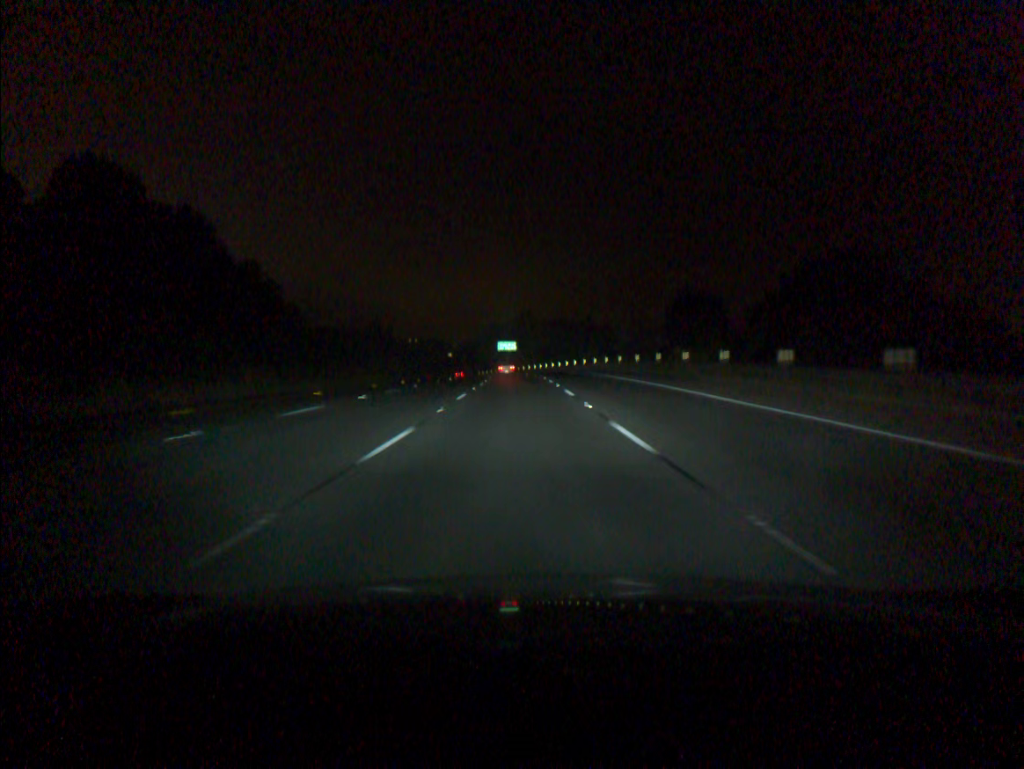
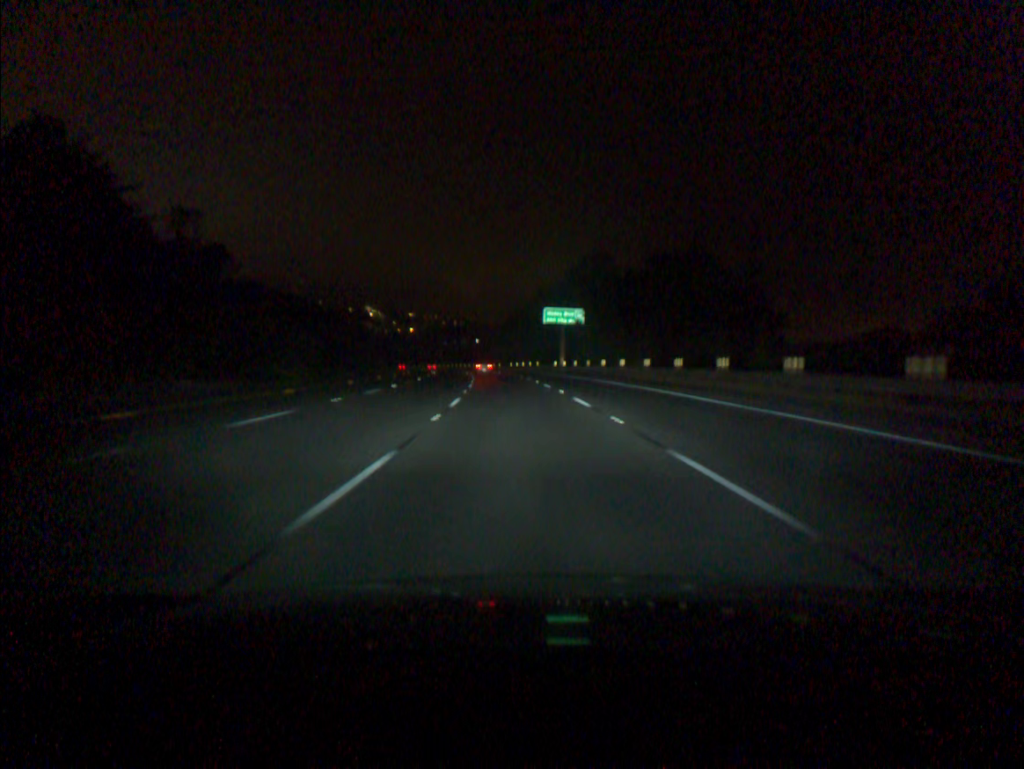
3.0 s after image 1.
(-2.0, +92.0) m; -3°
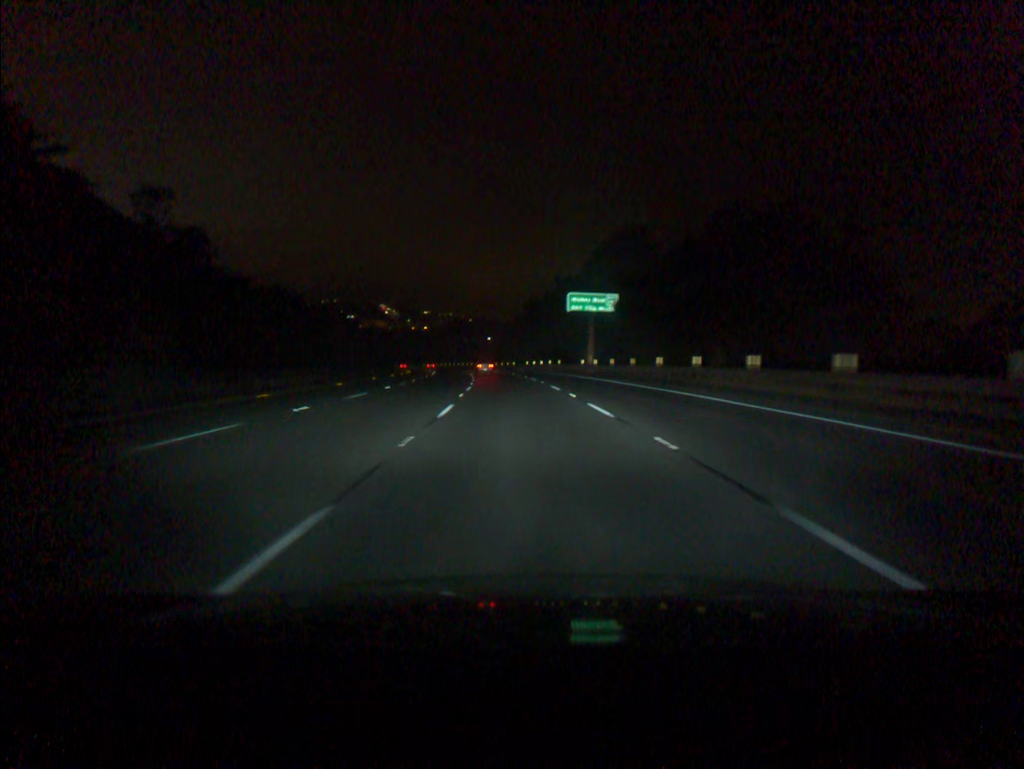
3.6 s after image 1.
(-0.2, +18.5) m; -1°
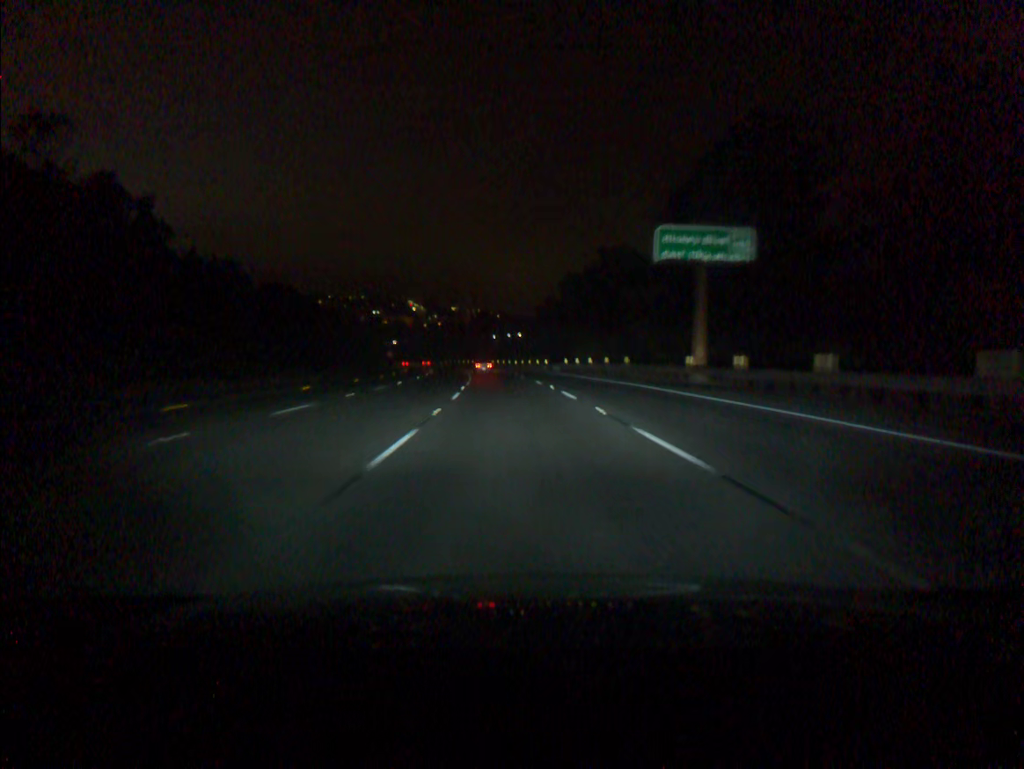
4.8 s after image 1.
(-0.6, +37.0) m; -2°
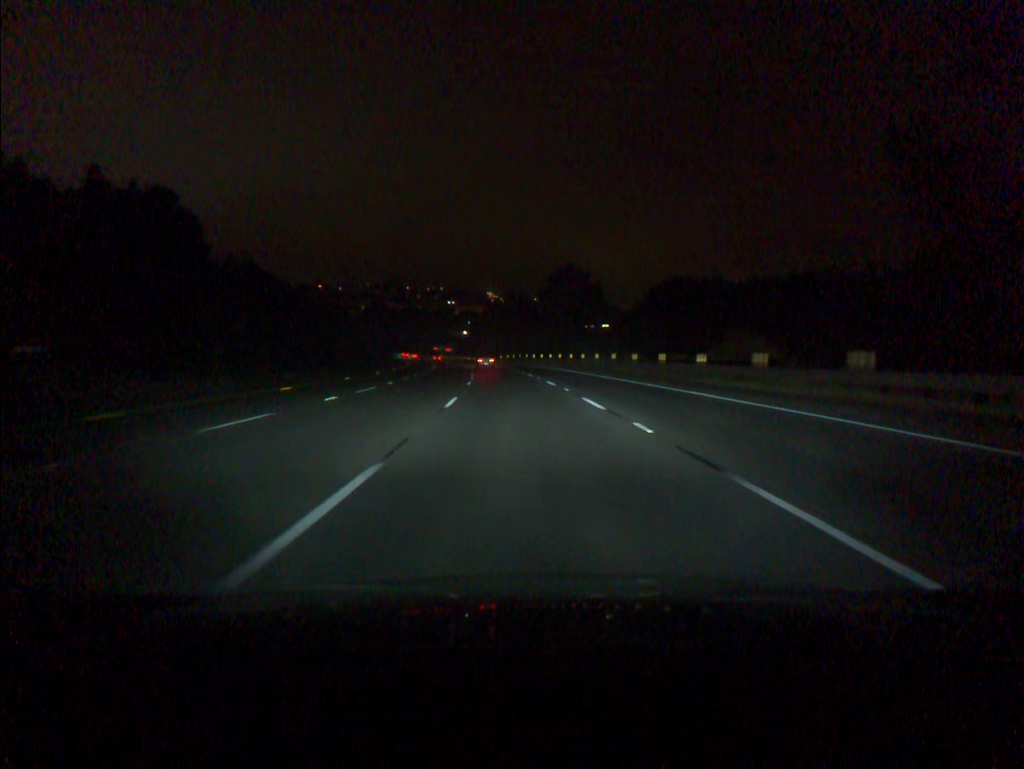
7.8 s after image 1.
(-4.9, +92.3) m; -6°
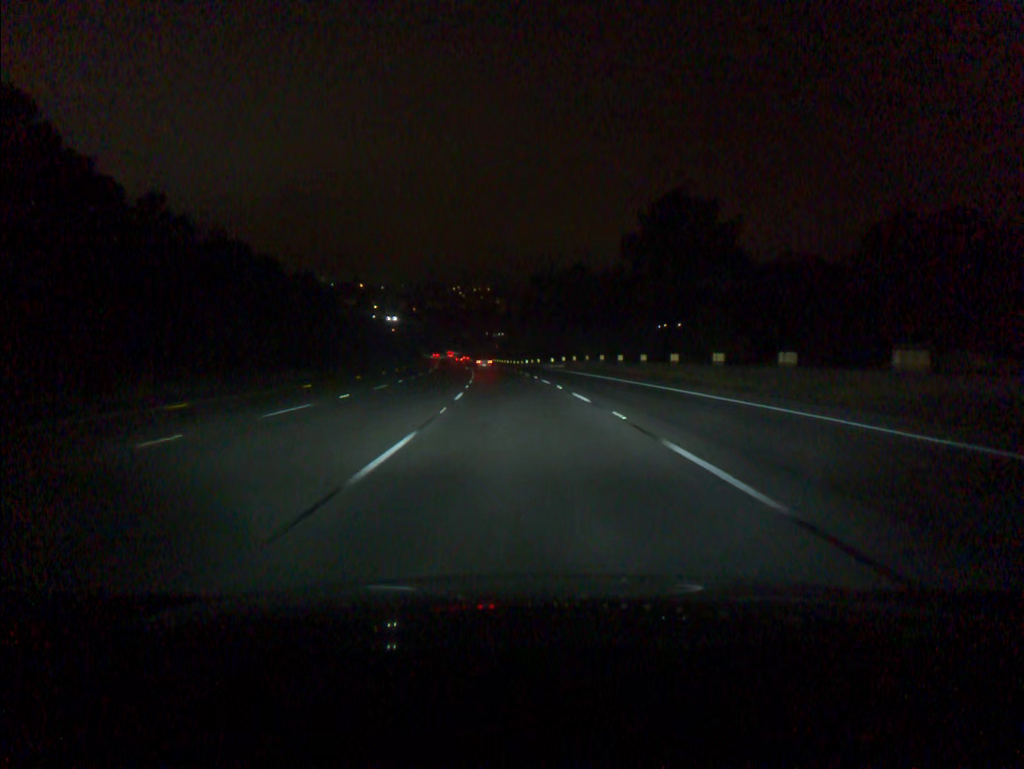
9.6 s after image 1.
(-1.6, +55.1) m; -3°
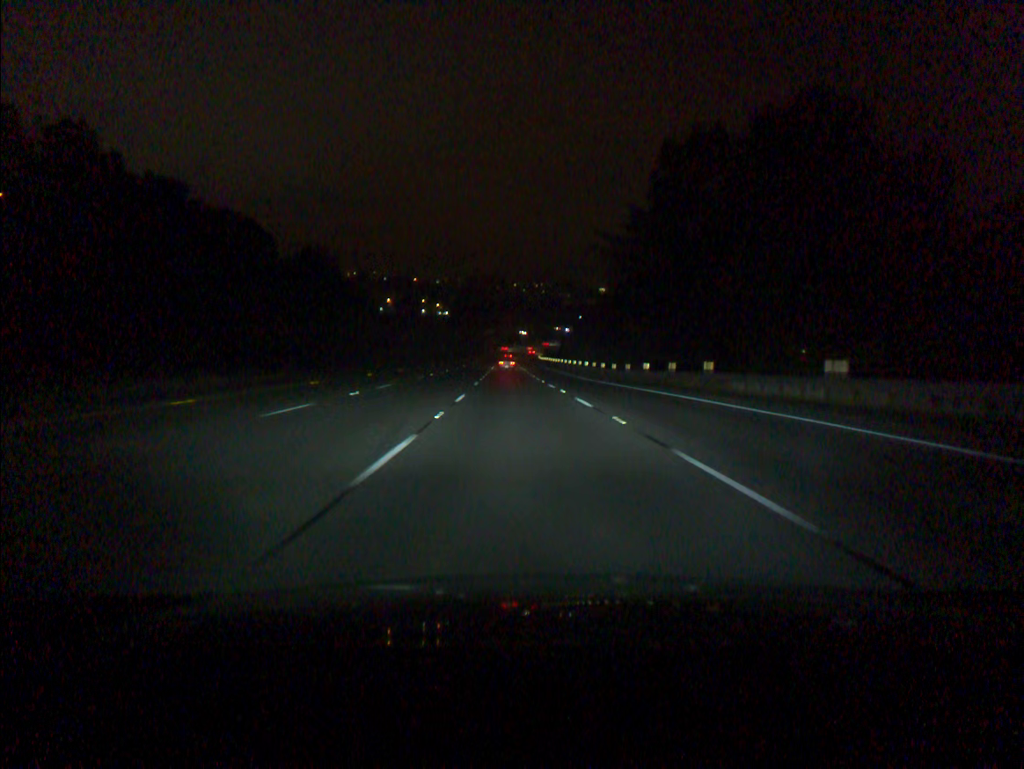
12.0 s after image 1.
(-2.9, +73.2) m; -5°
